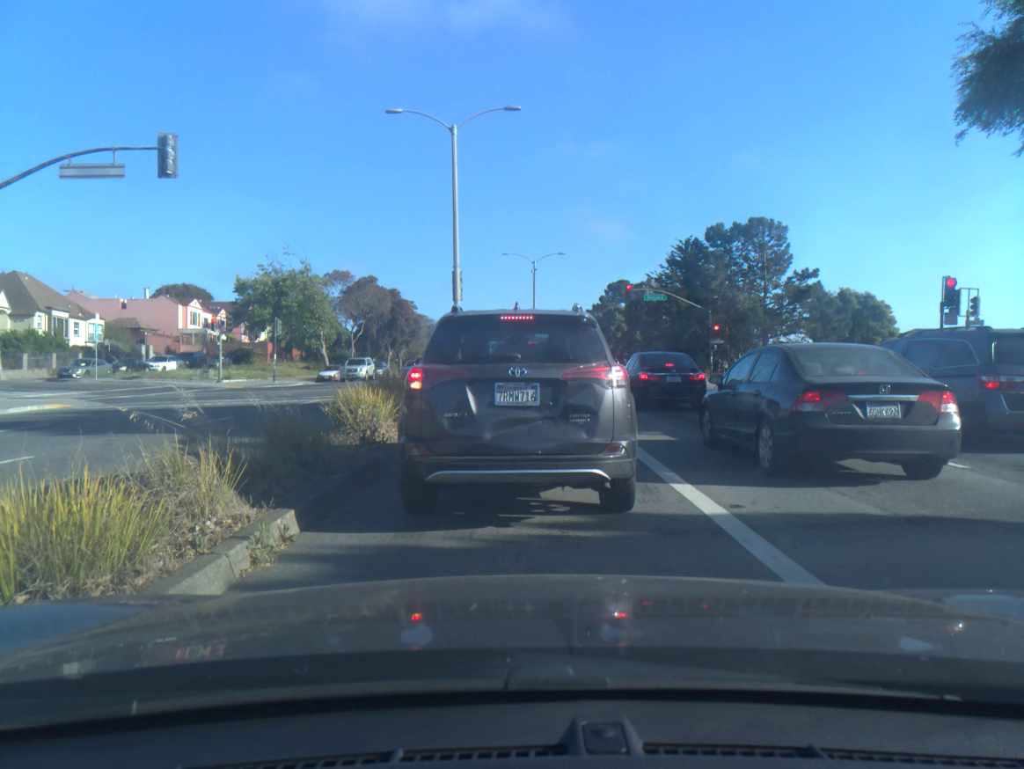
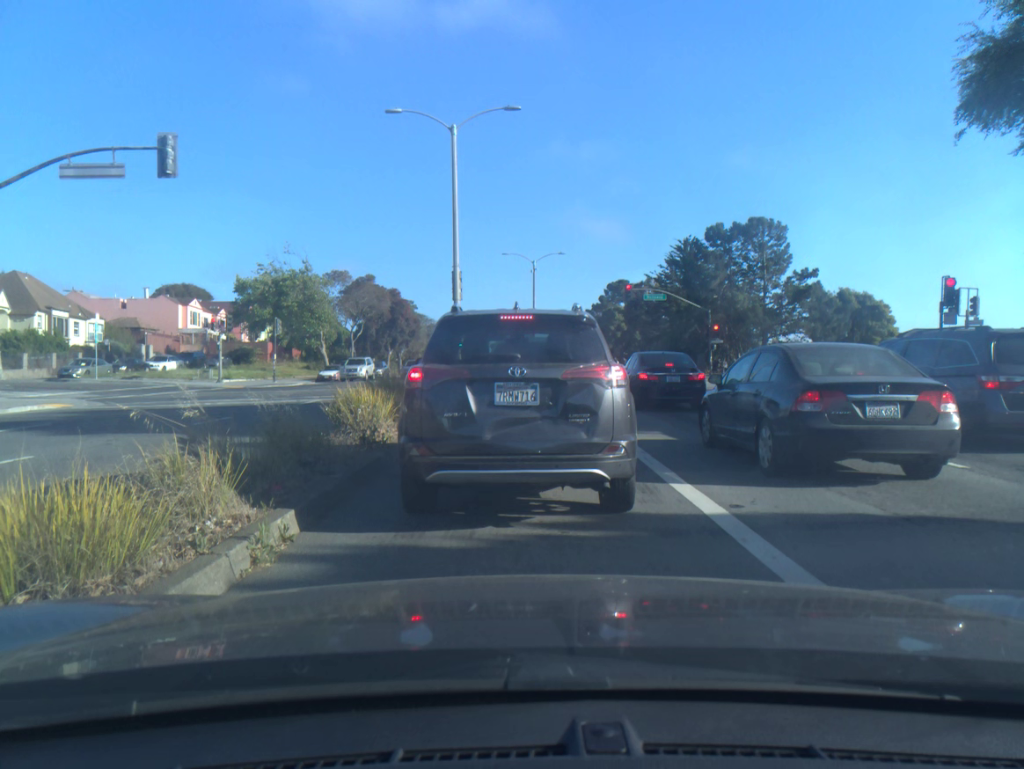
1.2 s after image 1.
(0.0, 0.0) m; 0°
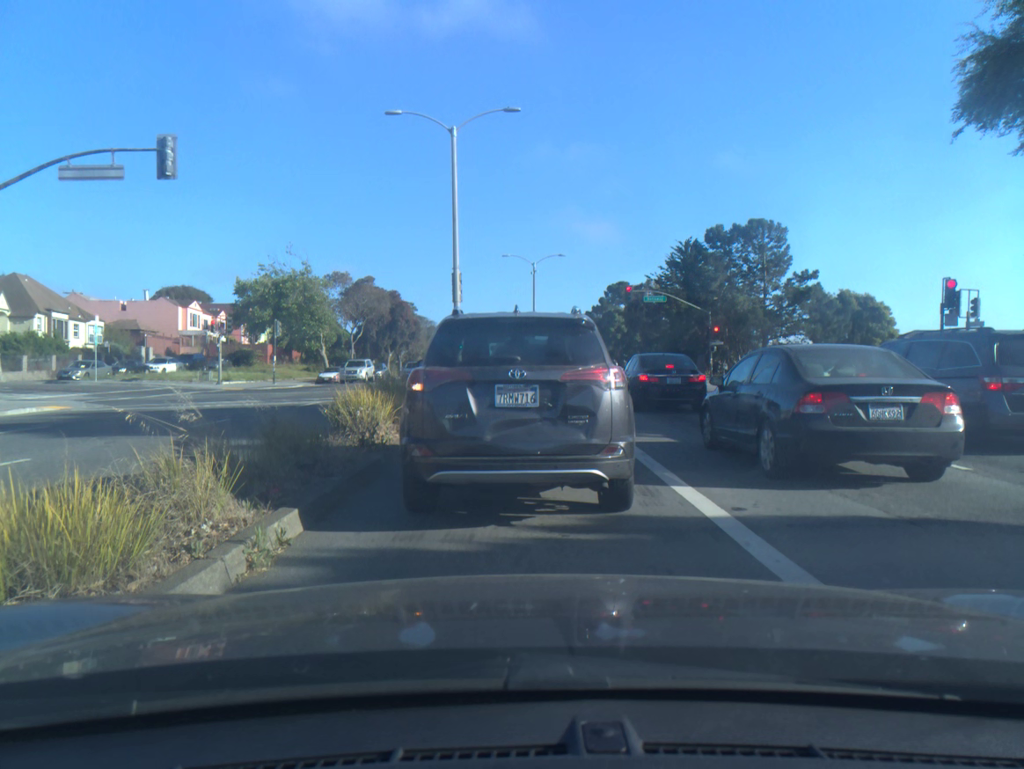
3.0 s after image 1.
(0.0, 0.0) m; 0°
